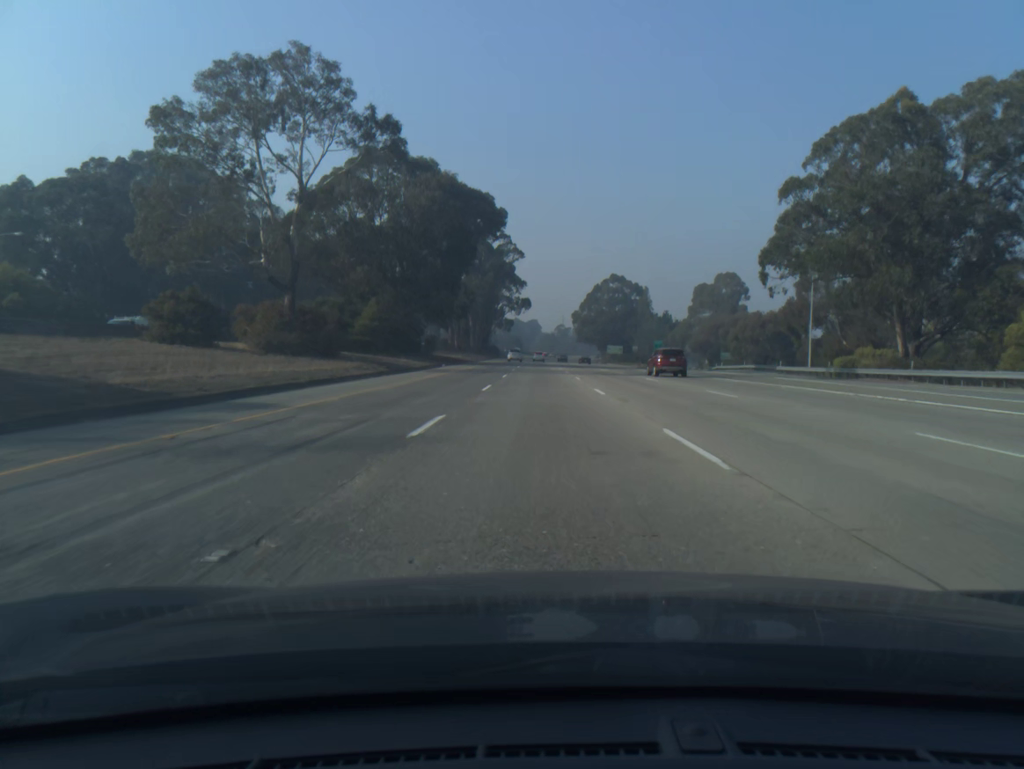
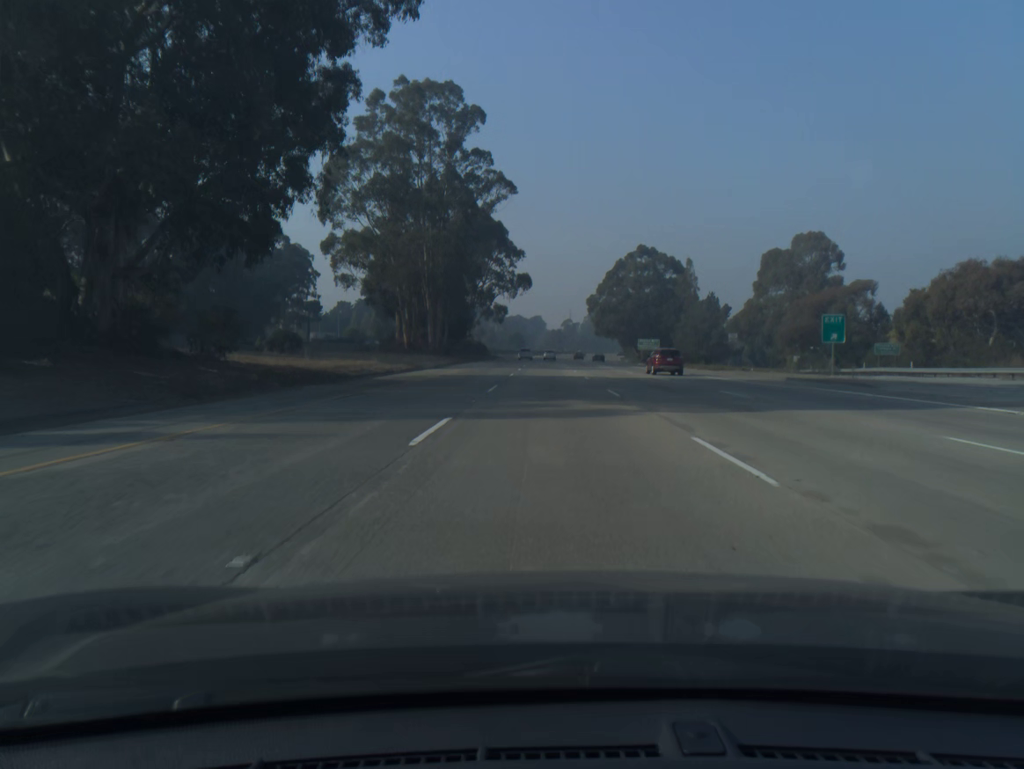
(-0.5, +59.4) m; 0°
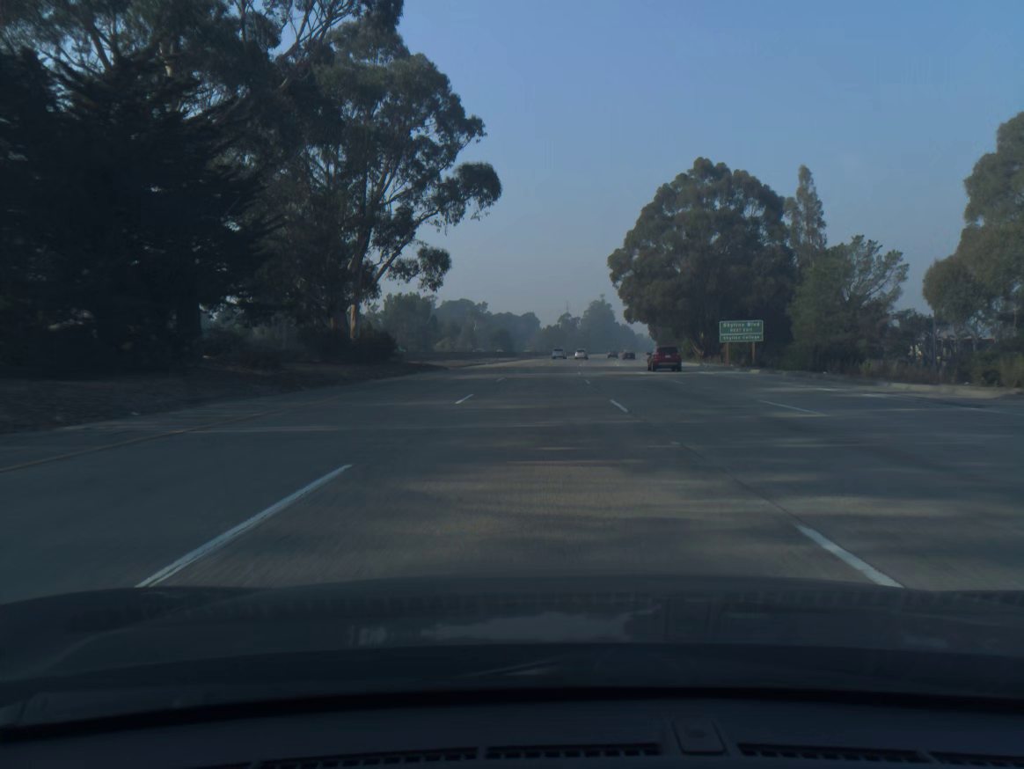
(+0.5, +78.8) m; 0°
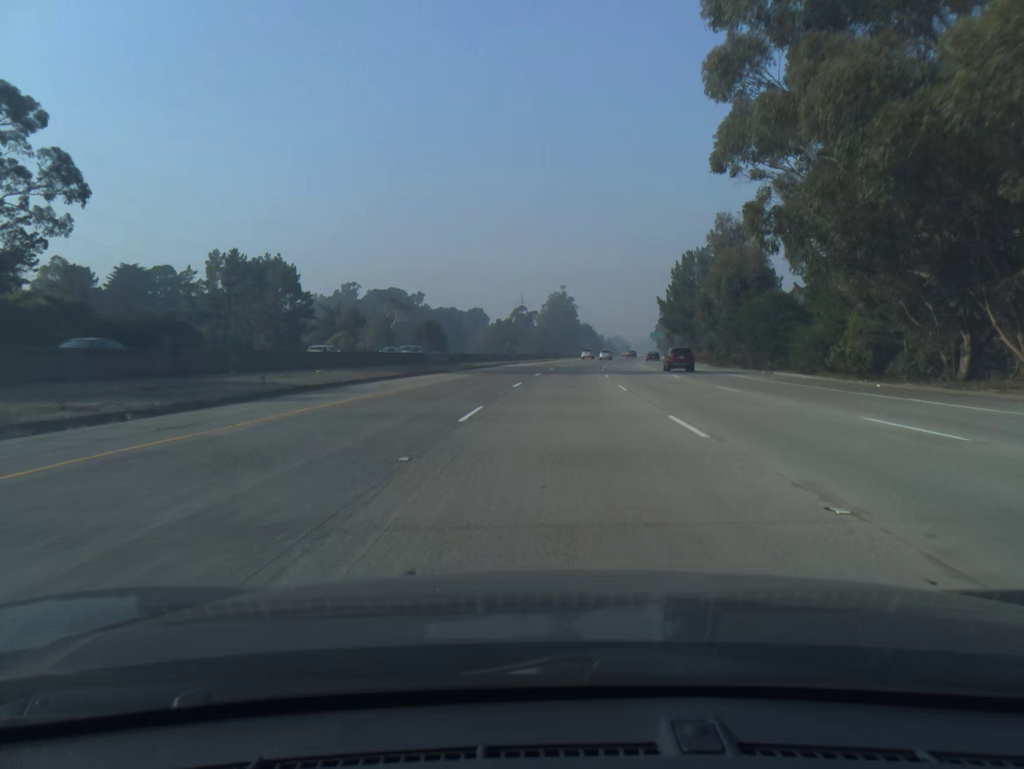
(+1.3, +78.4) m; +3°
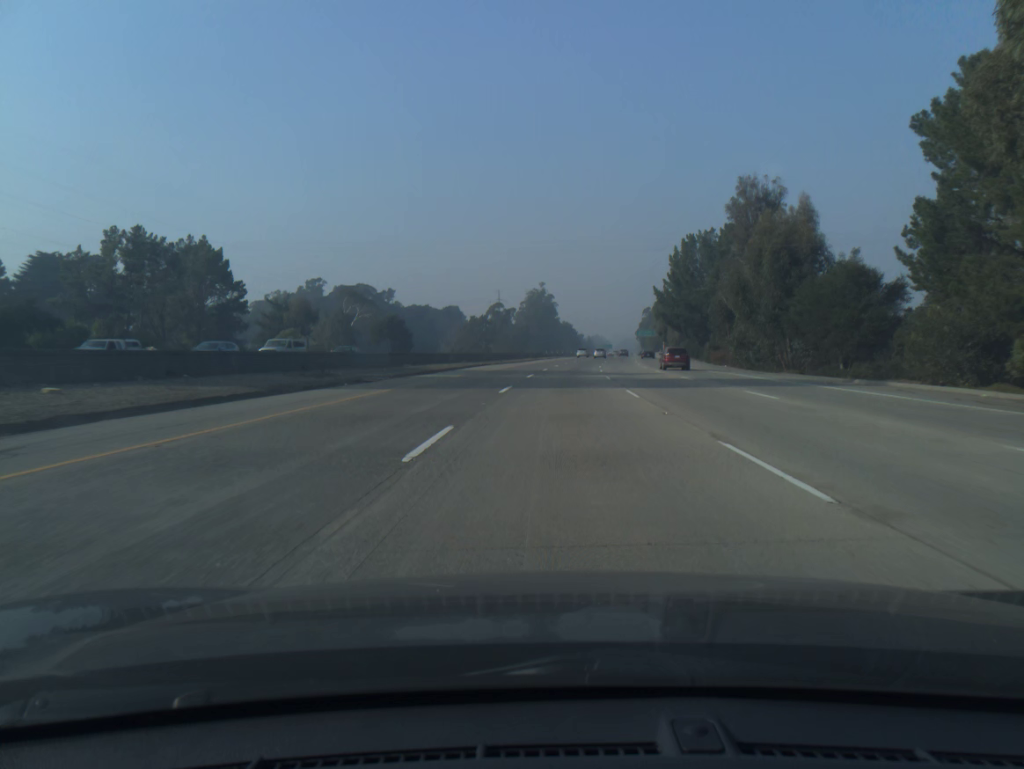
(+0.3, +19.6) m; +2°
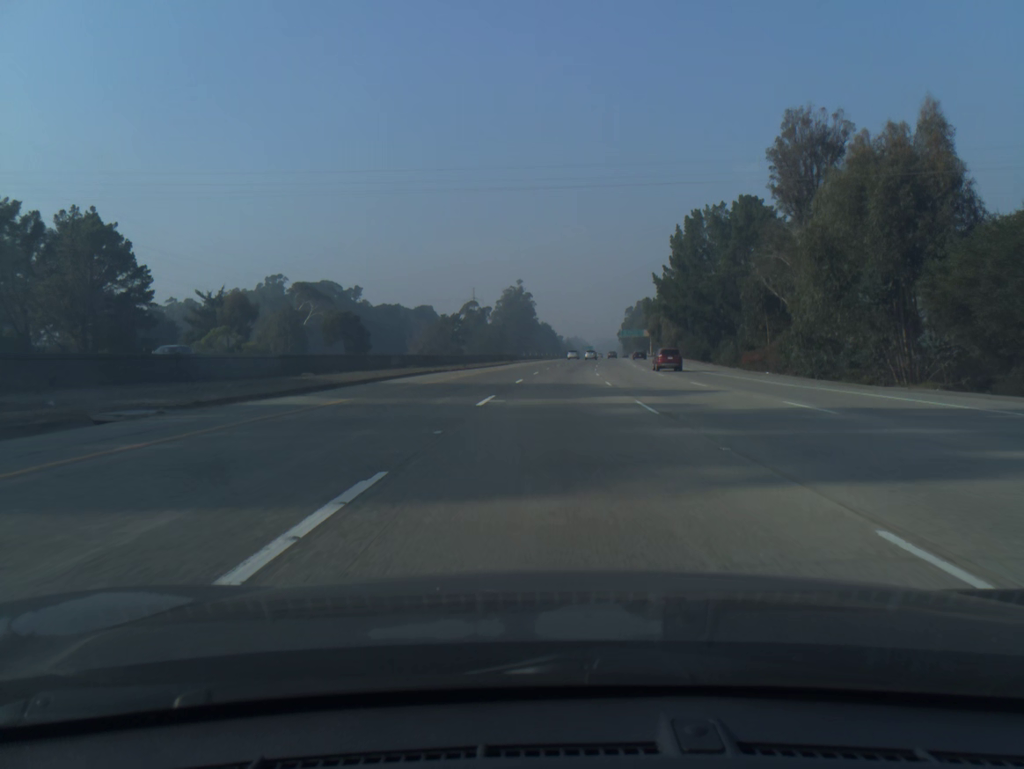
(+0.3, +19.6) m; +2°
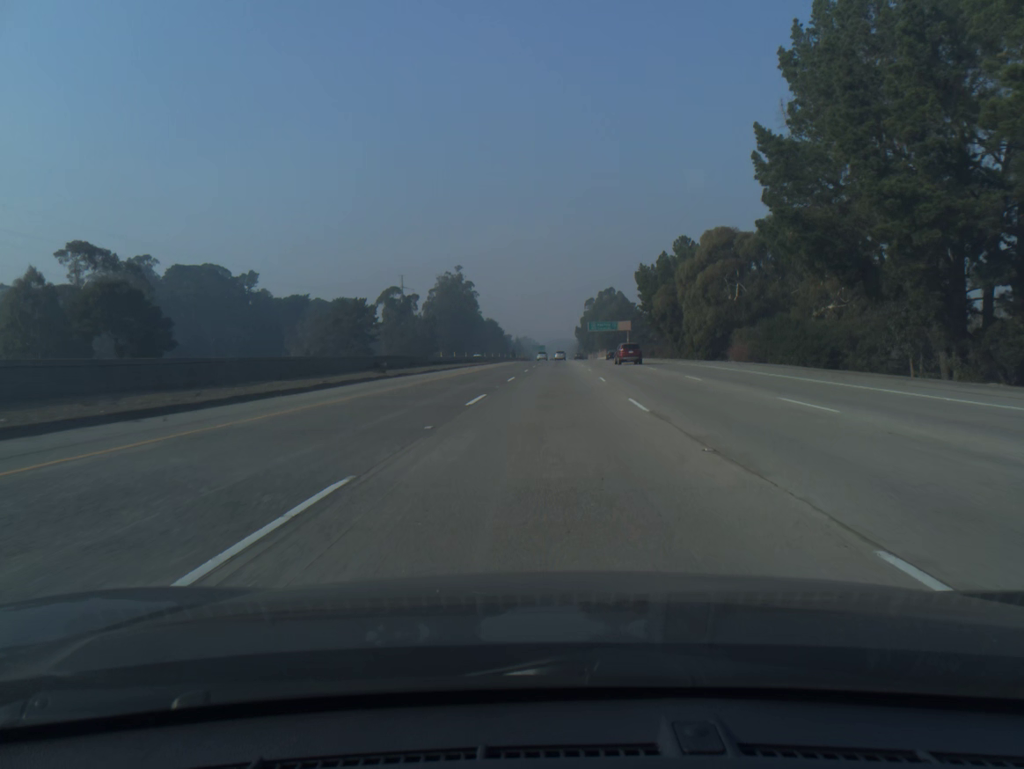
(+2.0, +58.9) m; +4°
